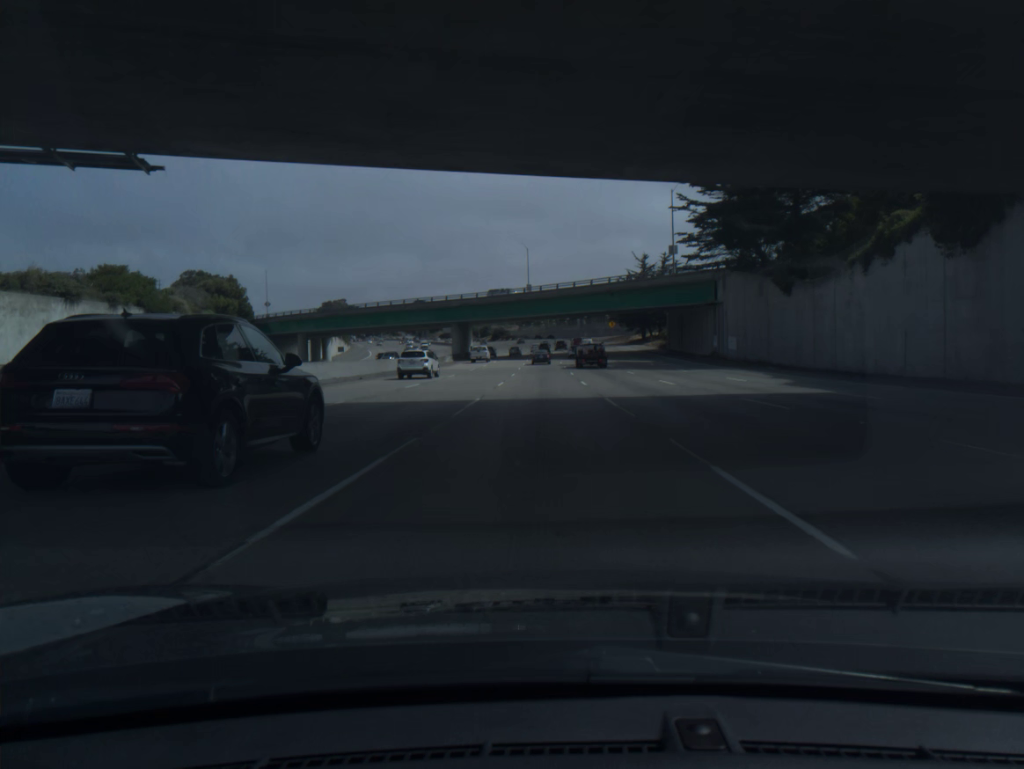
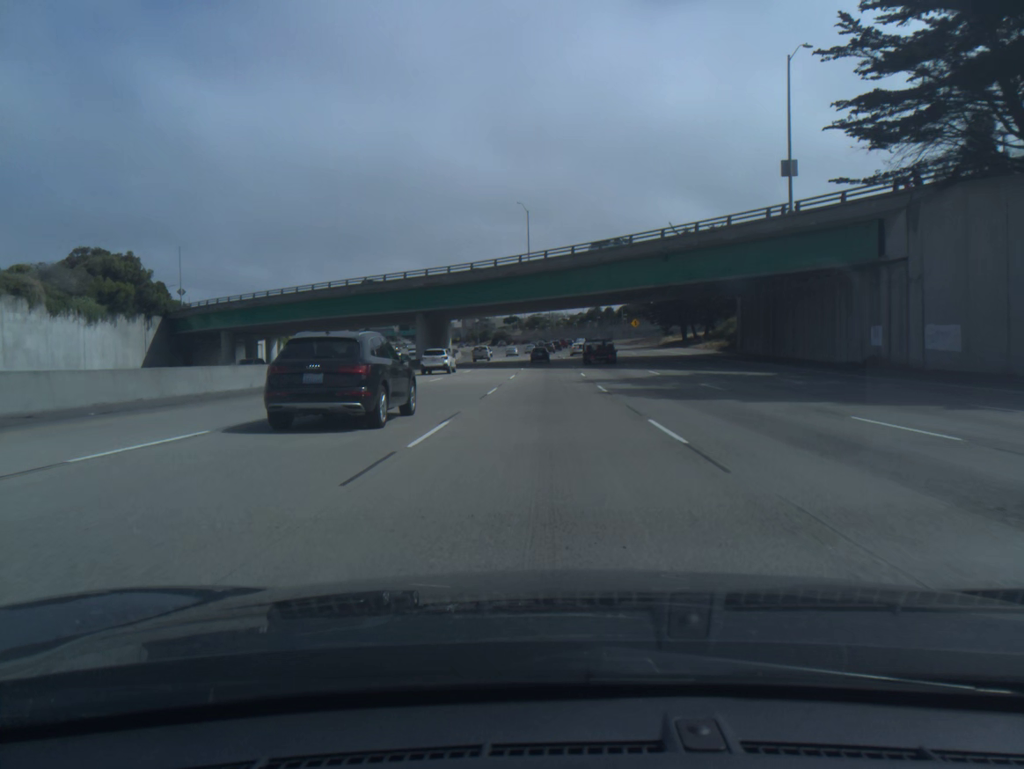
(-0.1, +36.9) m; 0°
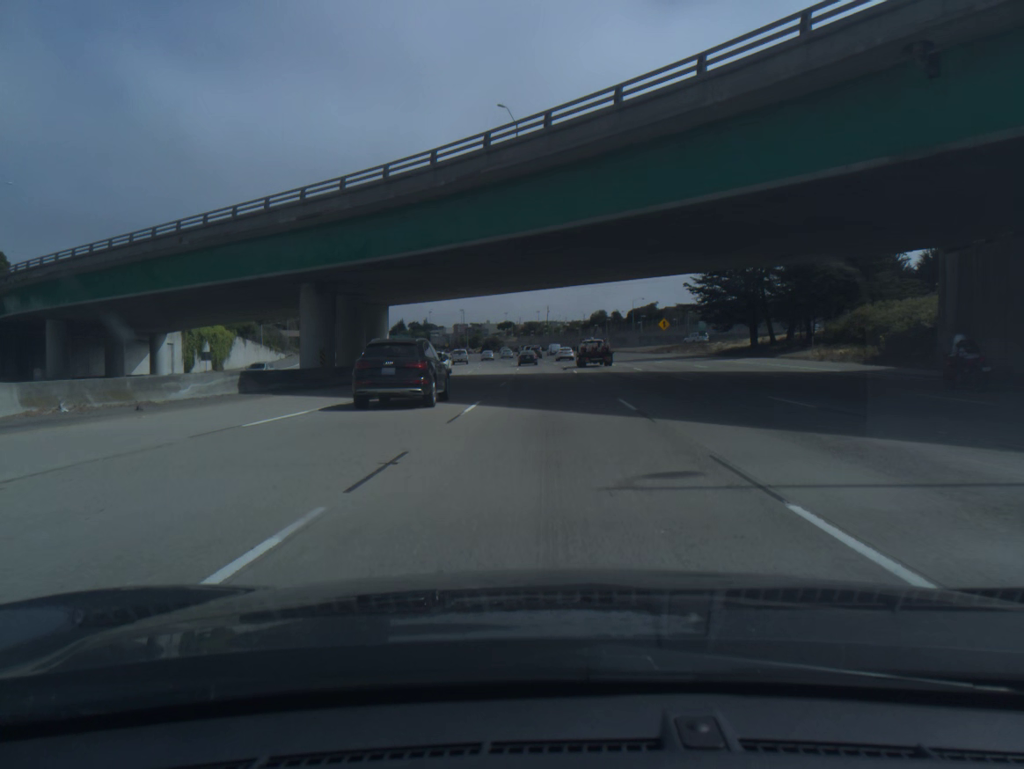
(0.0, +36.9) m; 0°
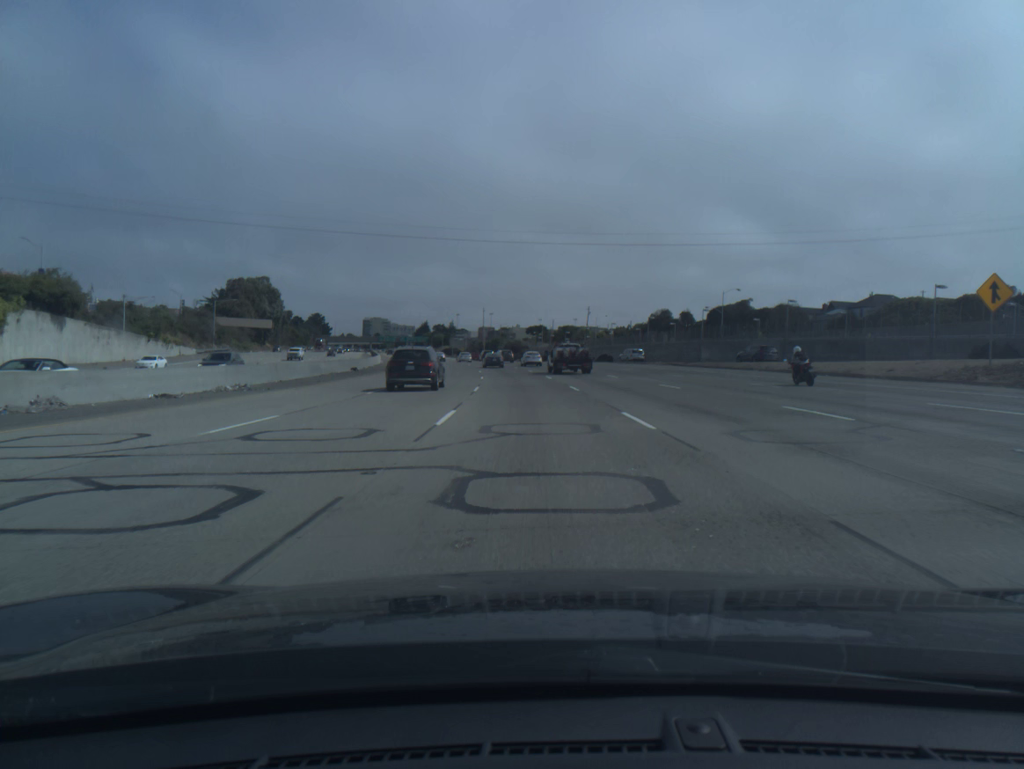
(-0.9, +73.7) m; -2°
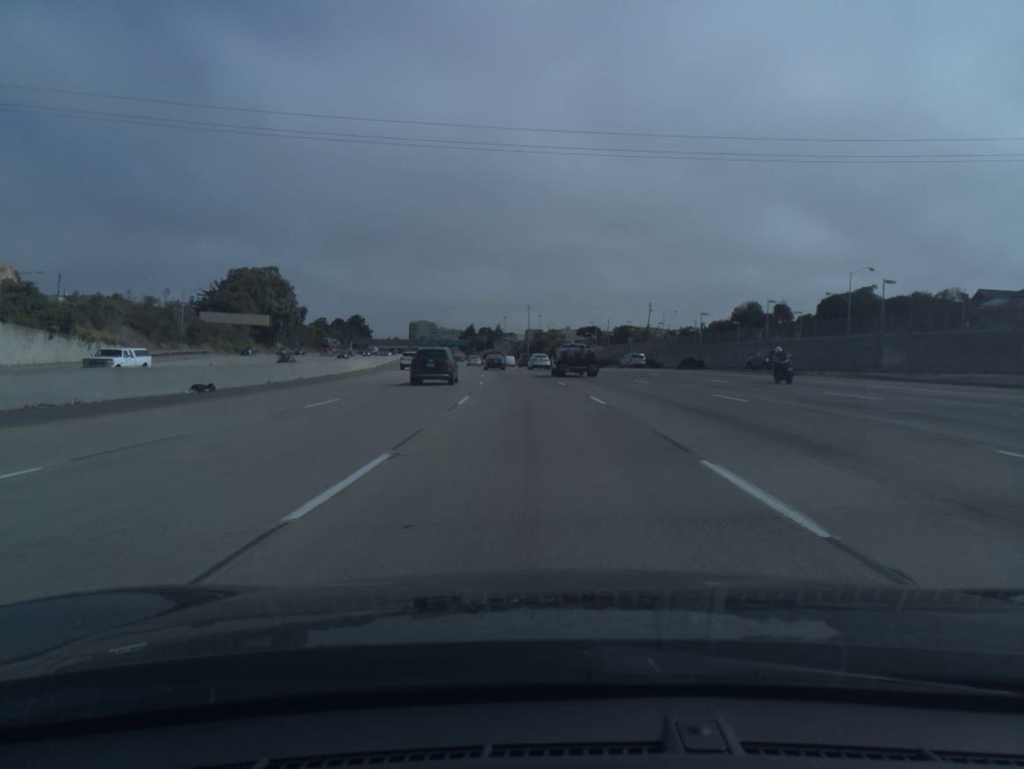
(-1.1, +36.6) m; -4°
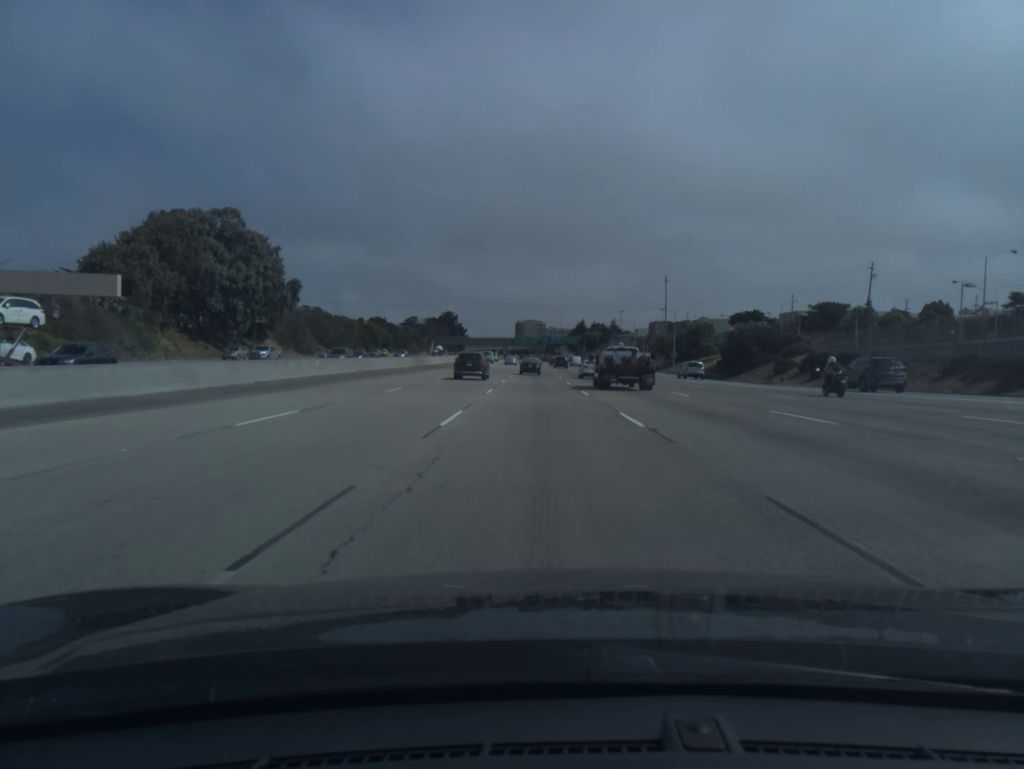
(-7.1, +90.9) m; -8°
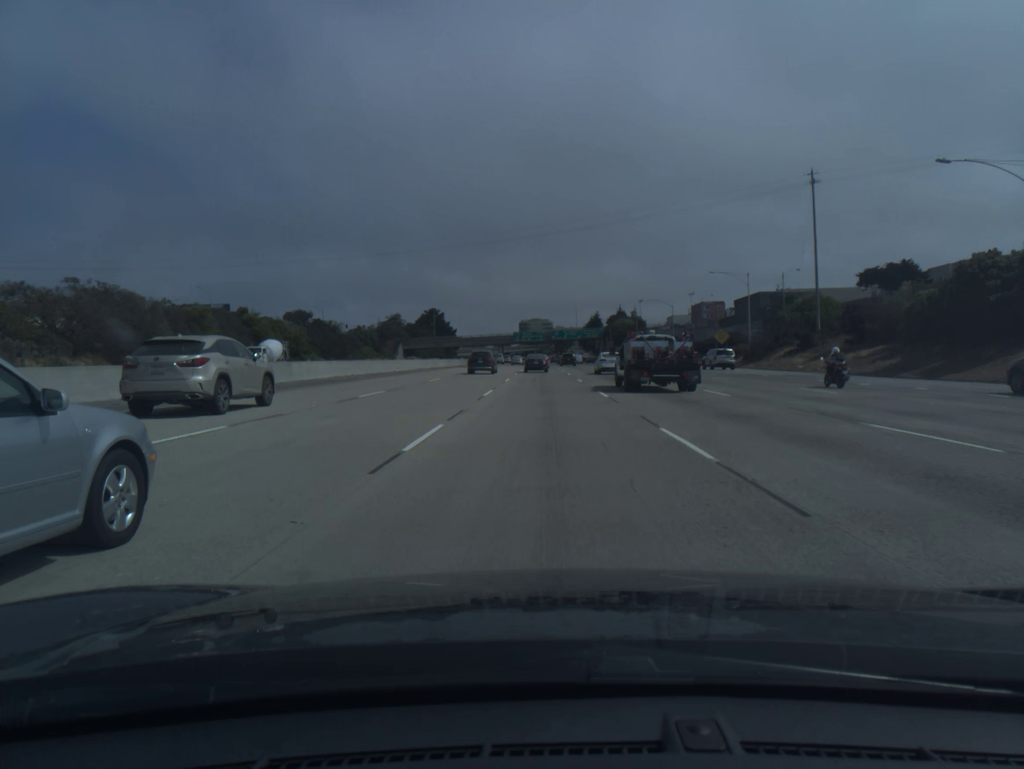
(-1.4, +90.5) m; -1°
